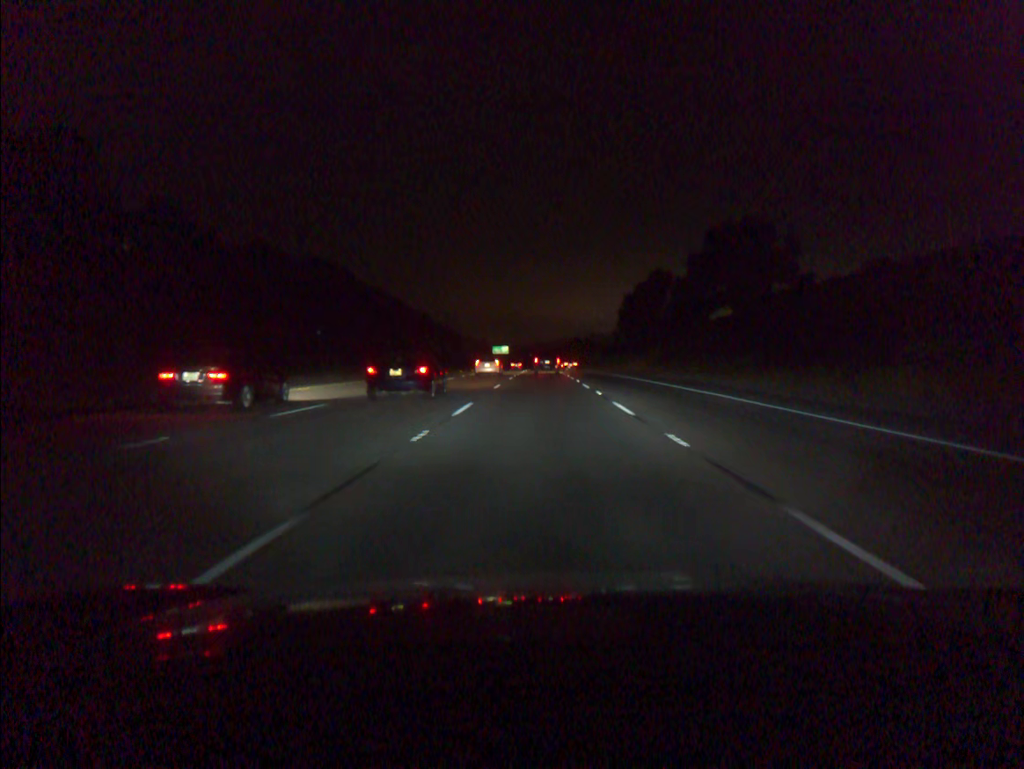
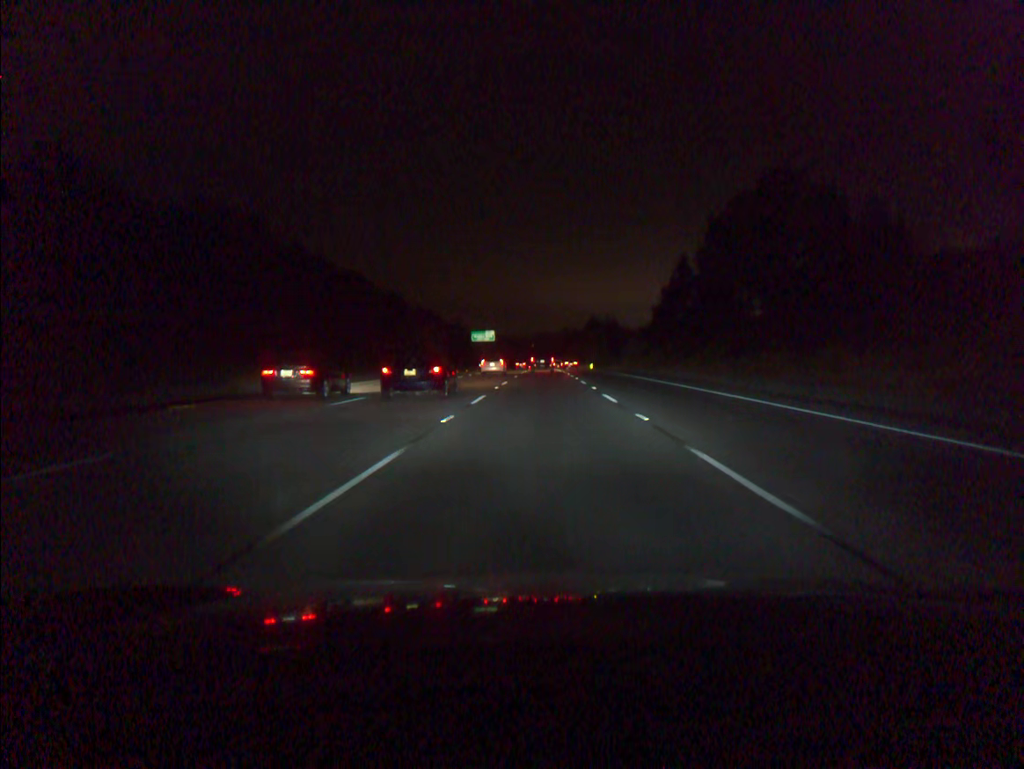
(0.0, +83.6) m; 0°
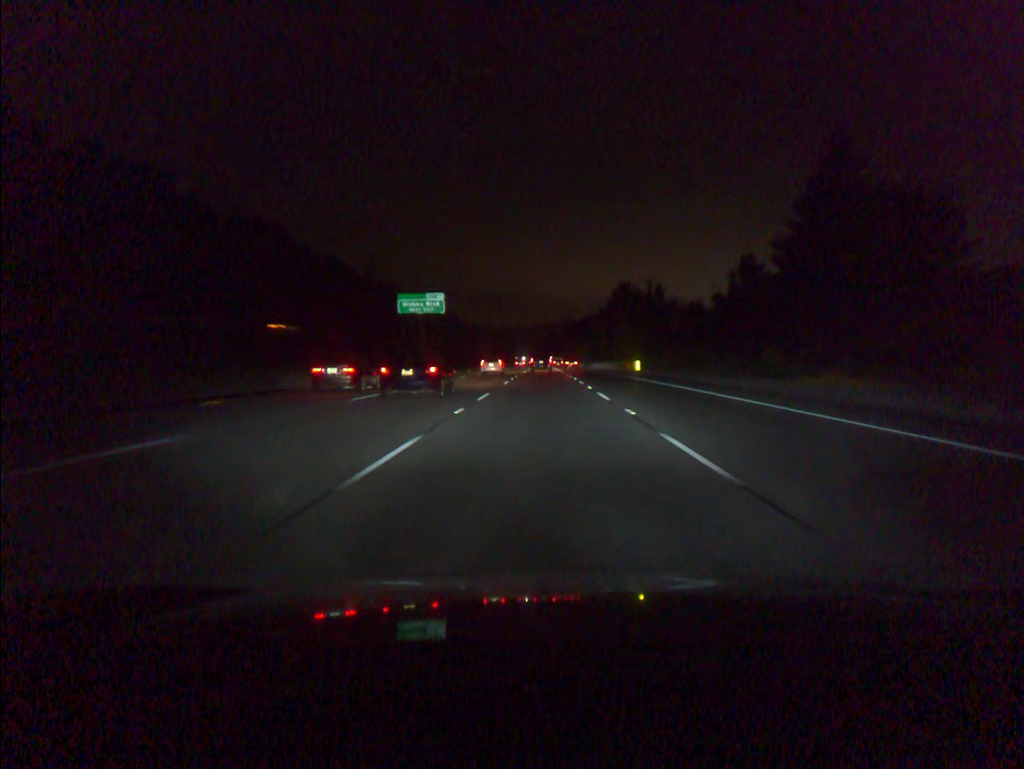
(+0.2, +85.5) m; 0°
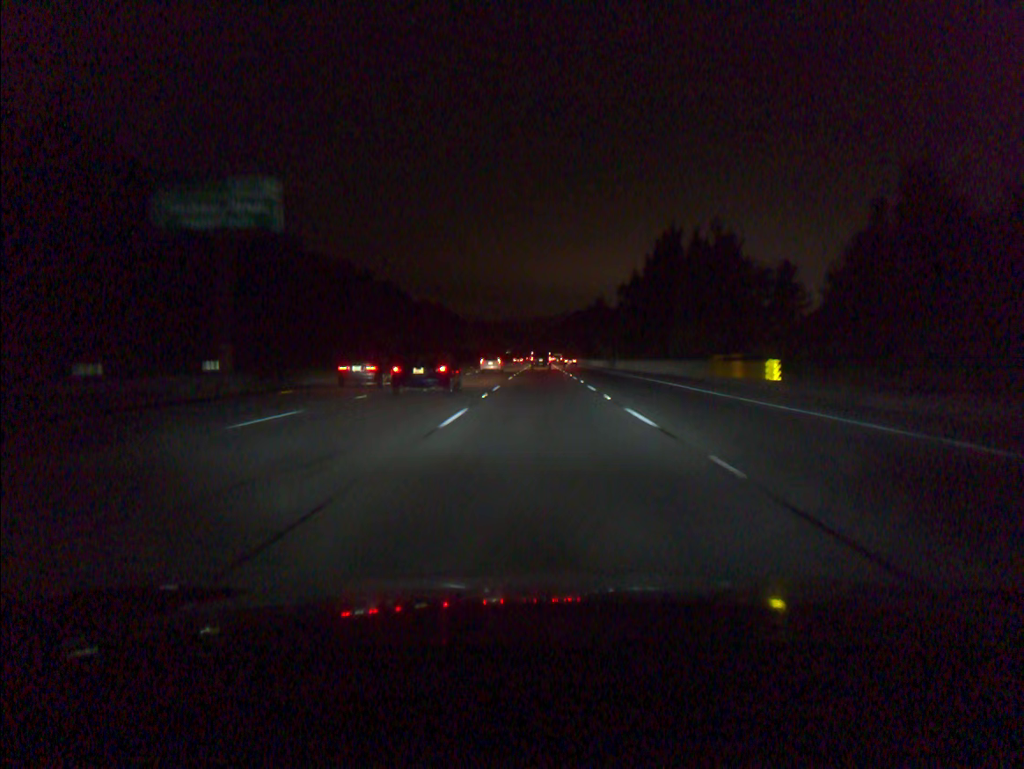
(0.0, +52.5) m; 0°
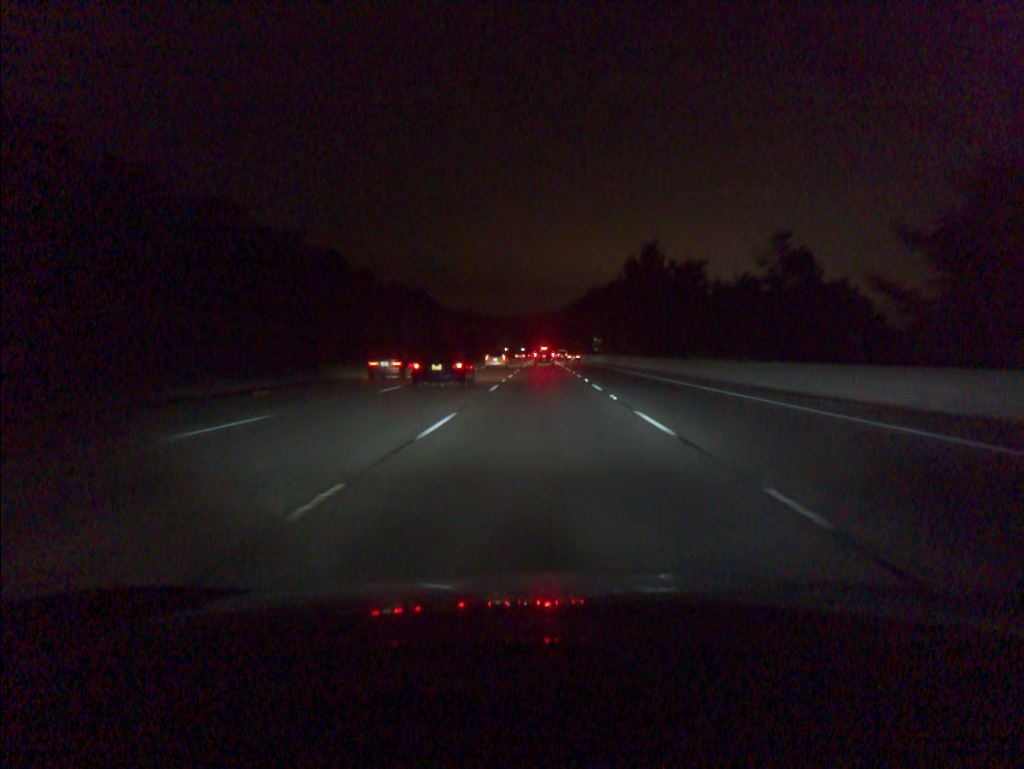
(0.0, +89.8) m; 0°
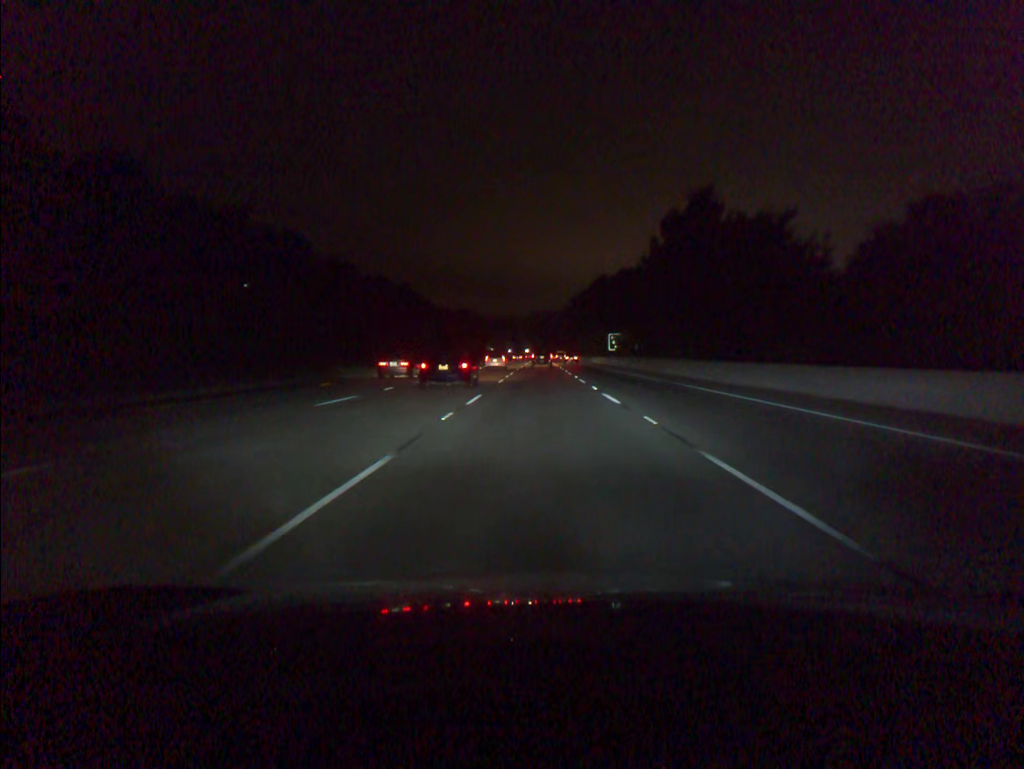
(0.0, +36.0) m; 0°
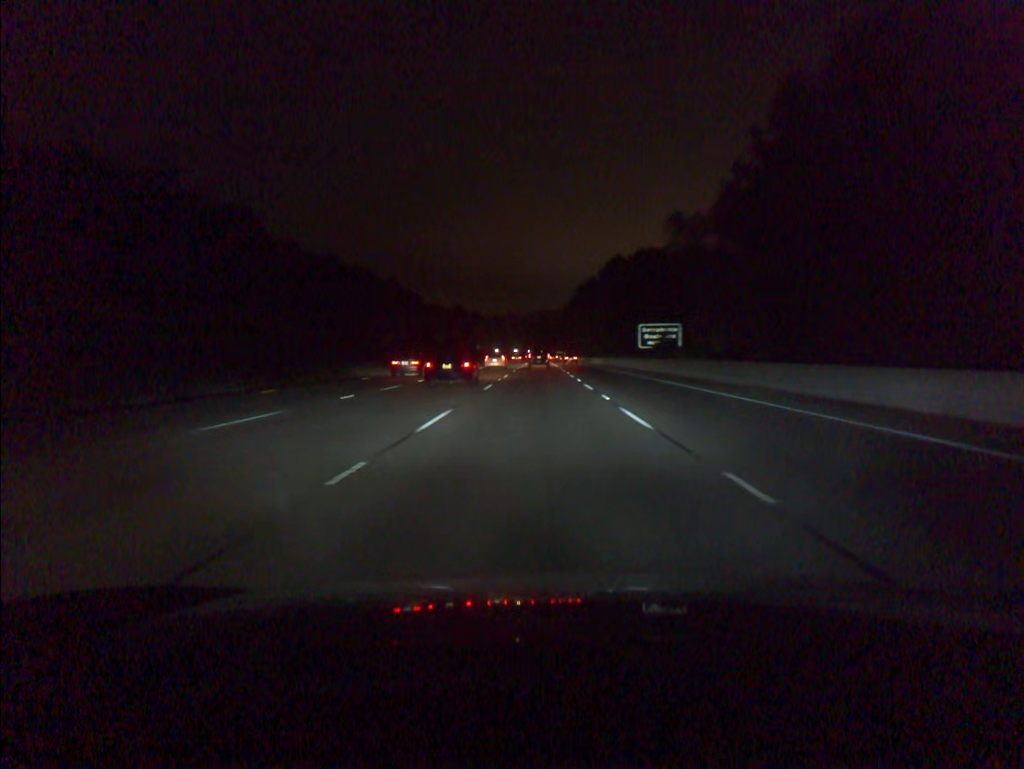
(0.0, +35.8) m; 0°
